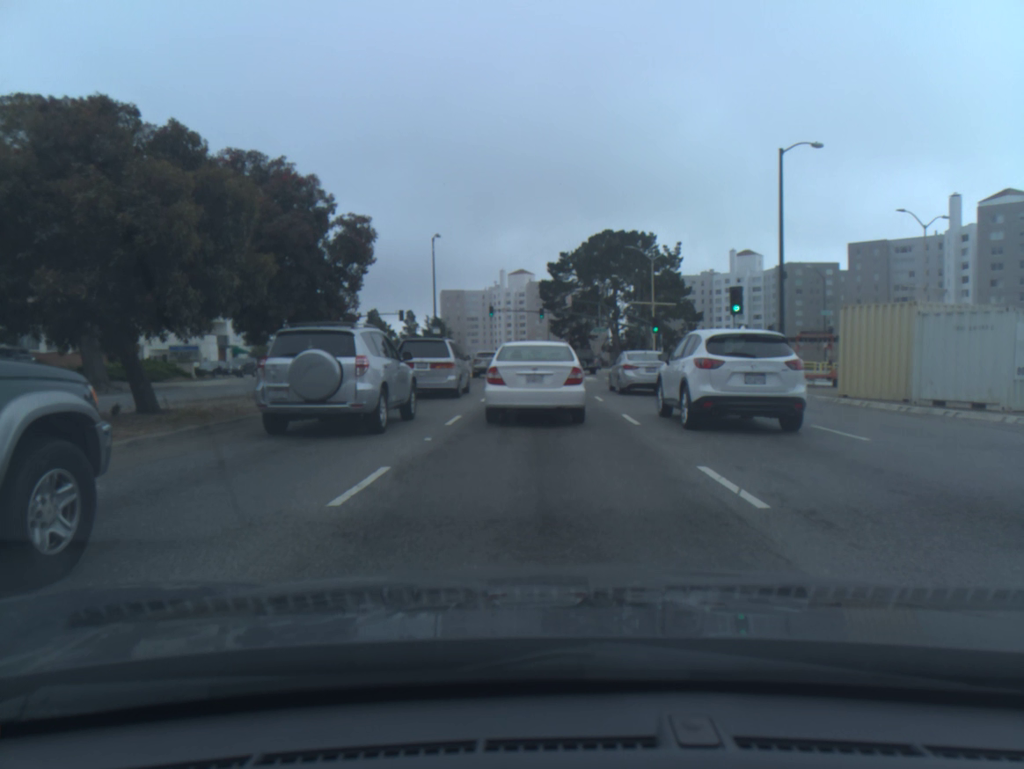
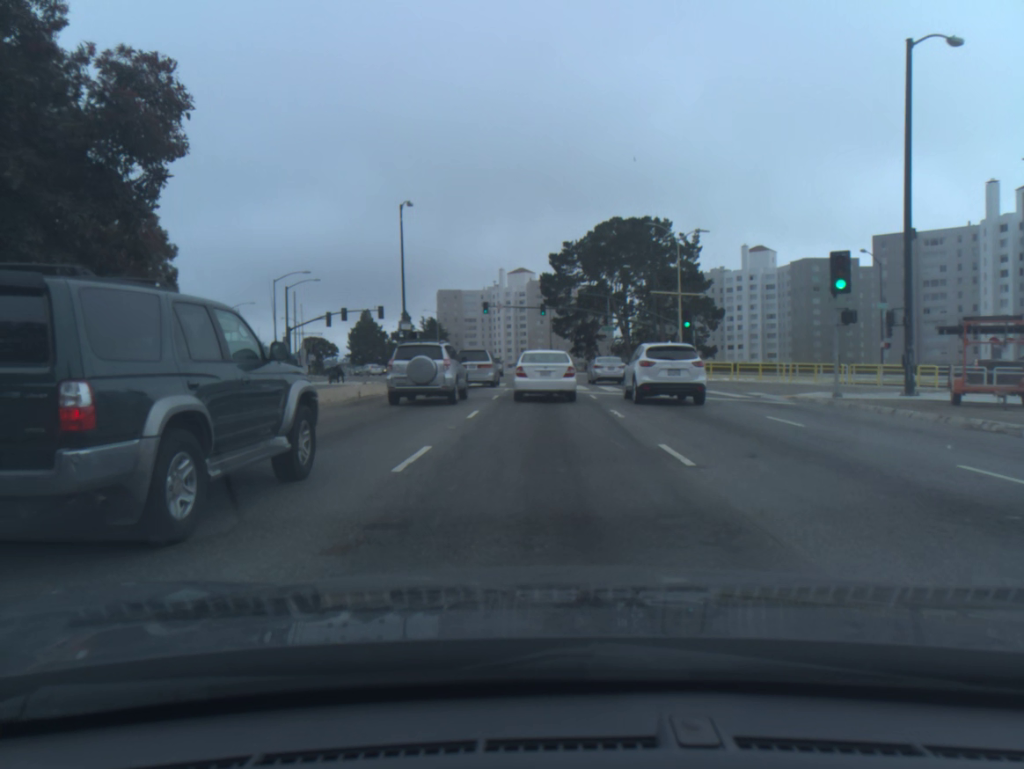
(-0.1, +12.3) m; 0°
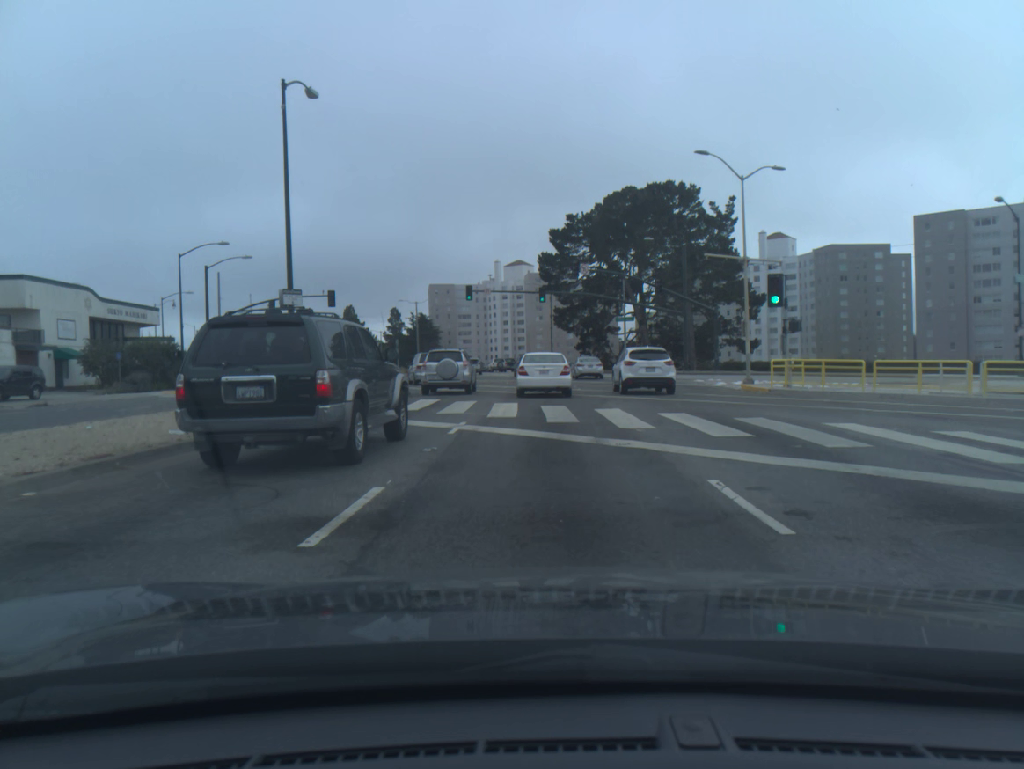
(-0.1, +18.3) m; 0°
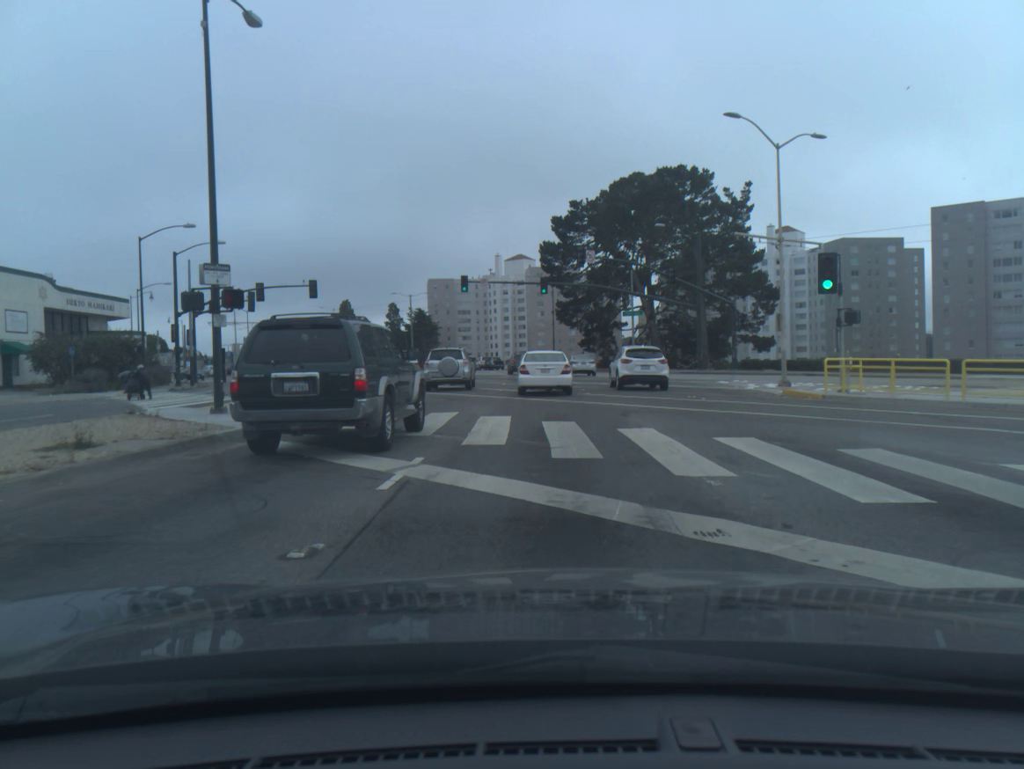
(0.0, +5.4) m; 0°
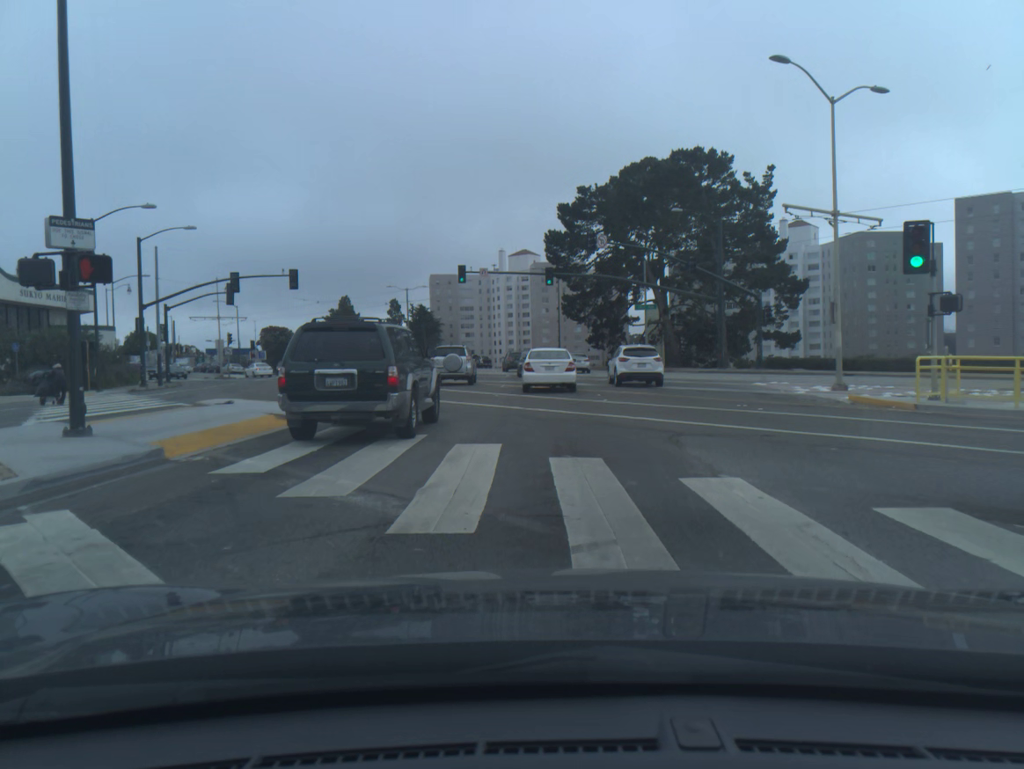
(0.0, +5.5) m; 0°
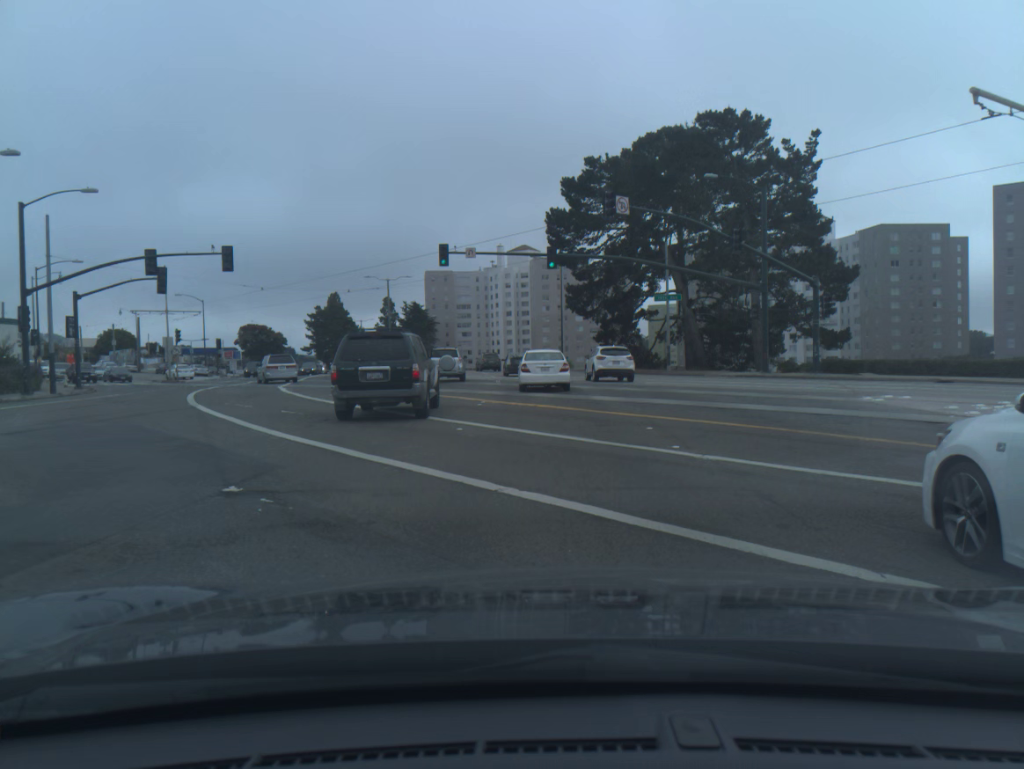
(0.0, +11.1) m; 0°
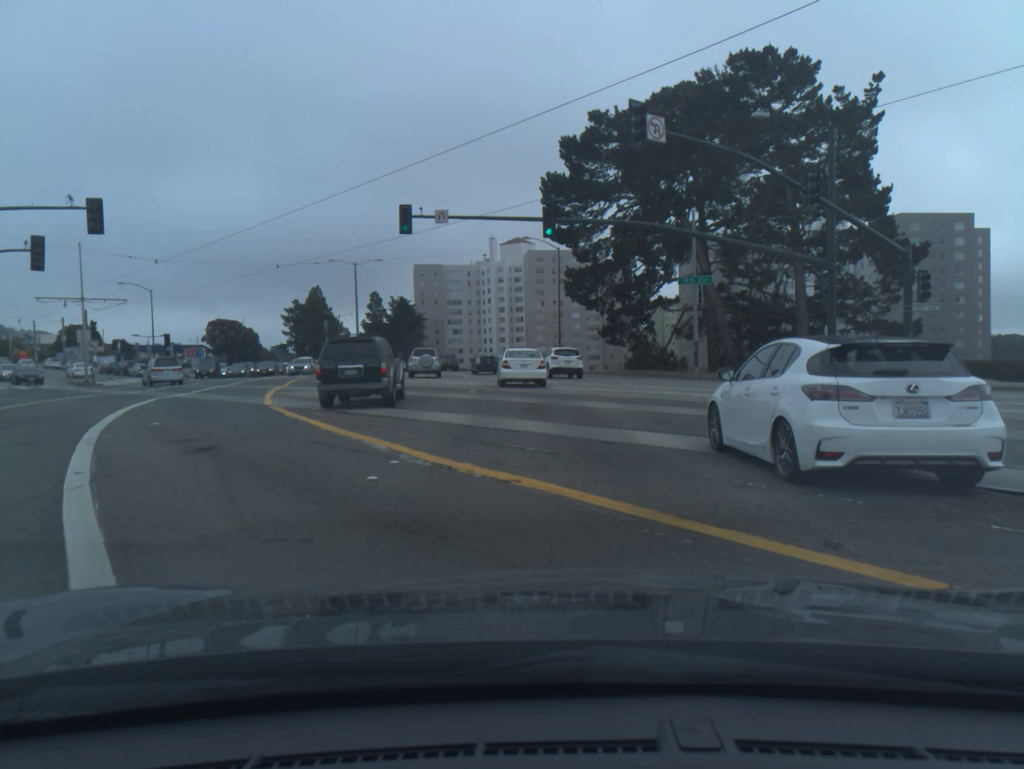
(0.0, +11.6) m; 0°
